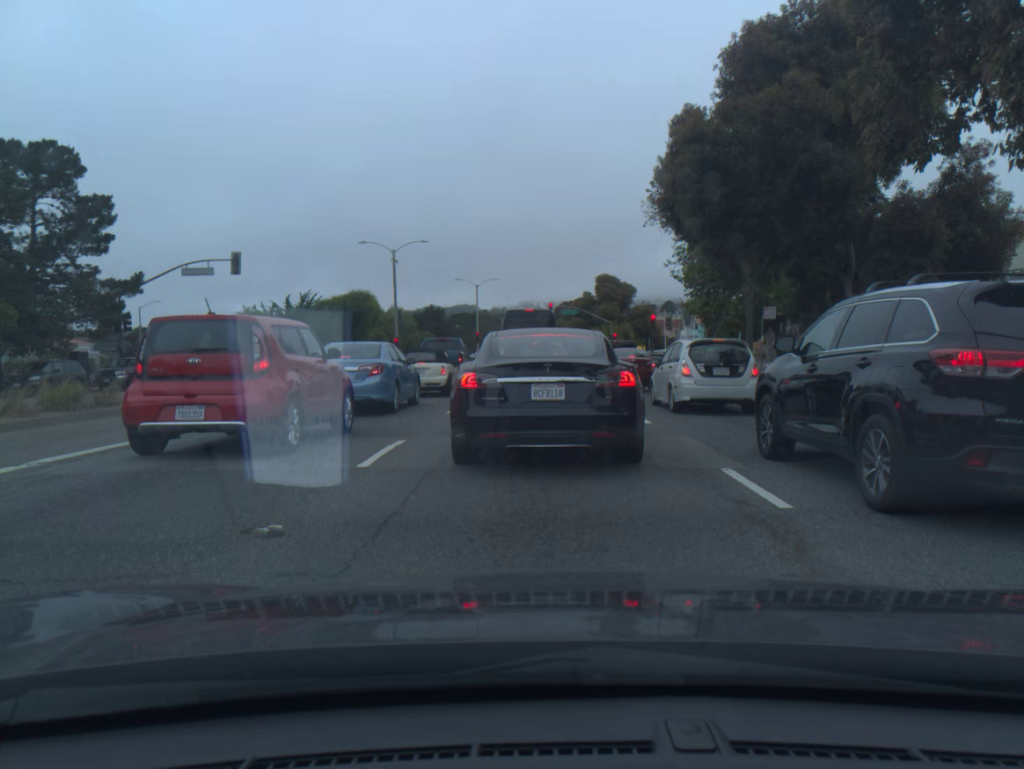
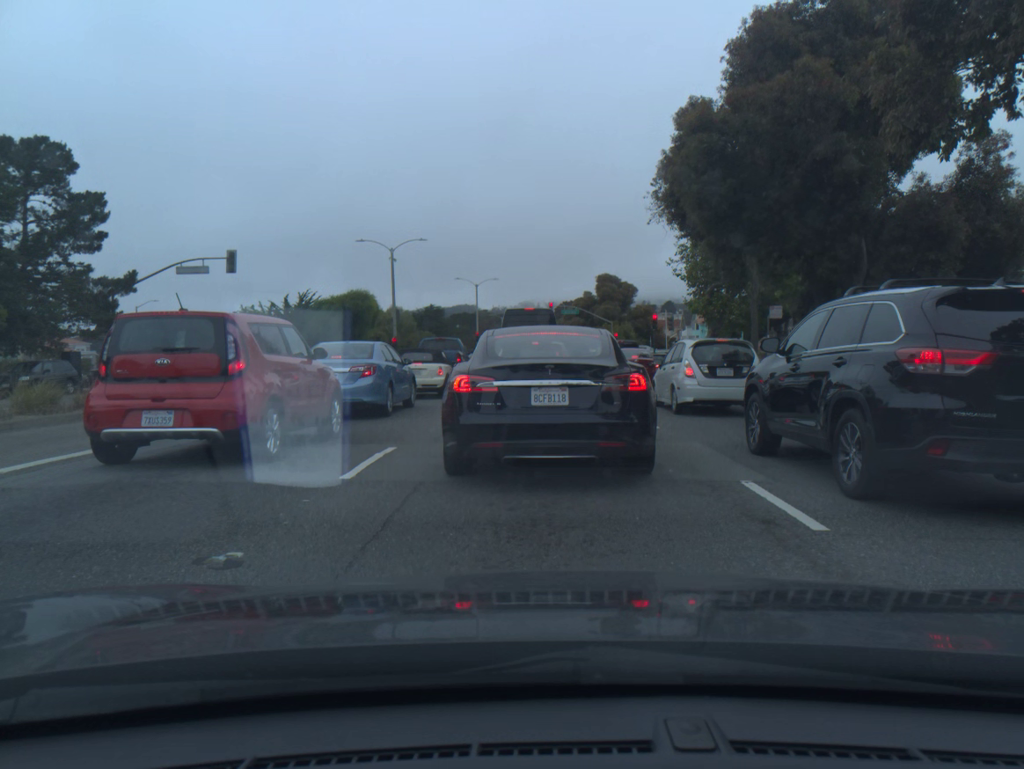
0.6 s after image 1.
(0.0, +0.7) m; 0°
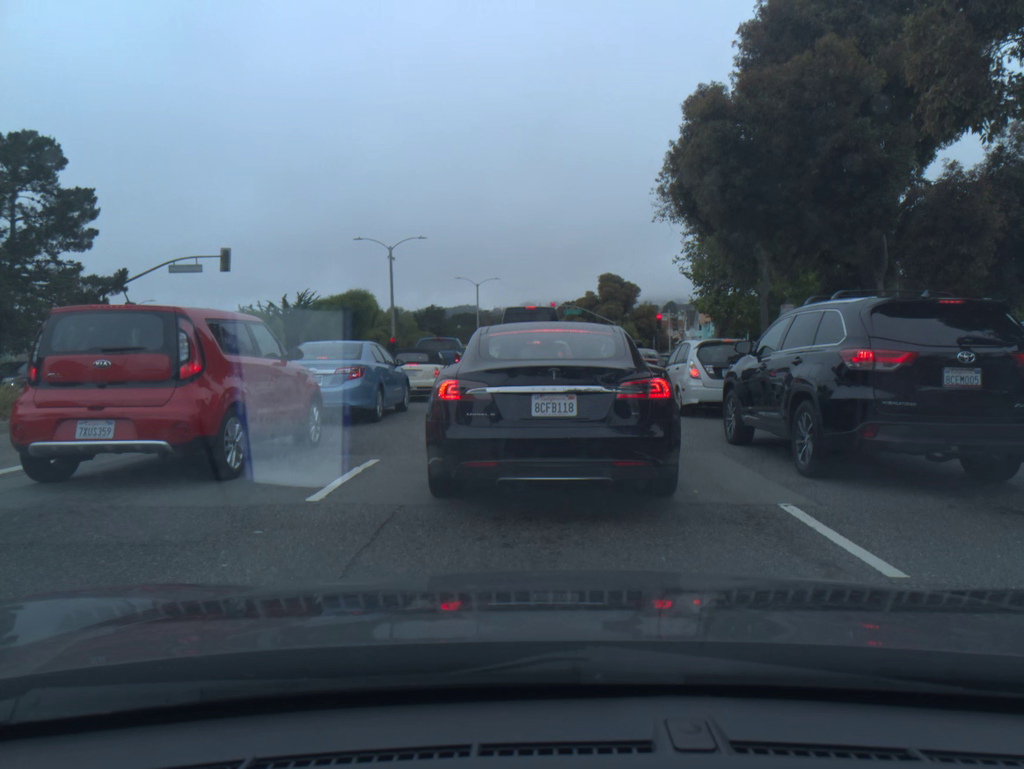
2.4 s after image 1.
(0.0, +1.1) m; 0°
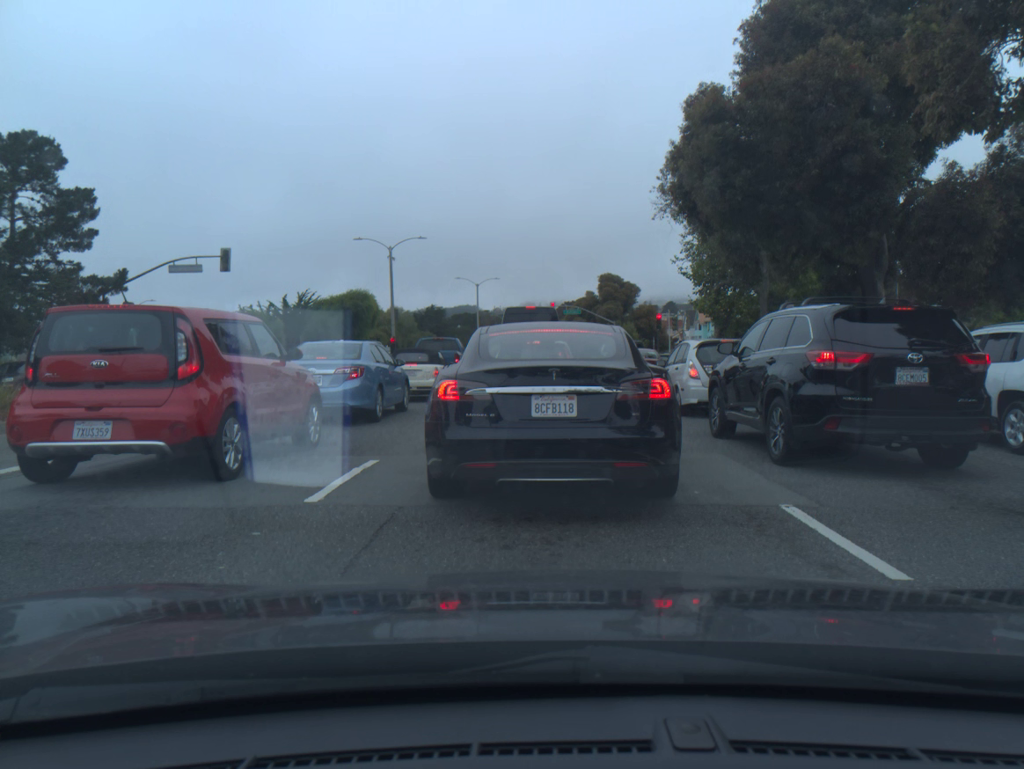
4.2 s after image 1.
(0.0, +0.1) m; 0°
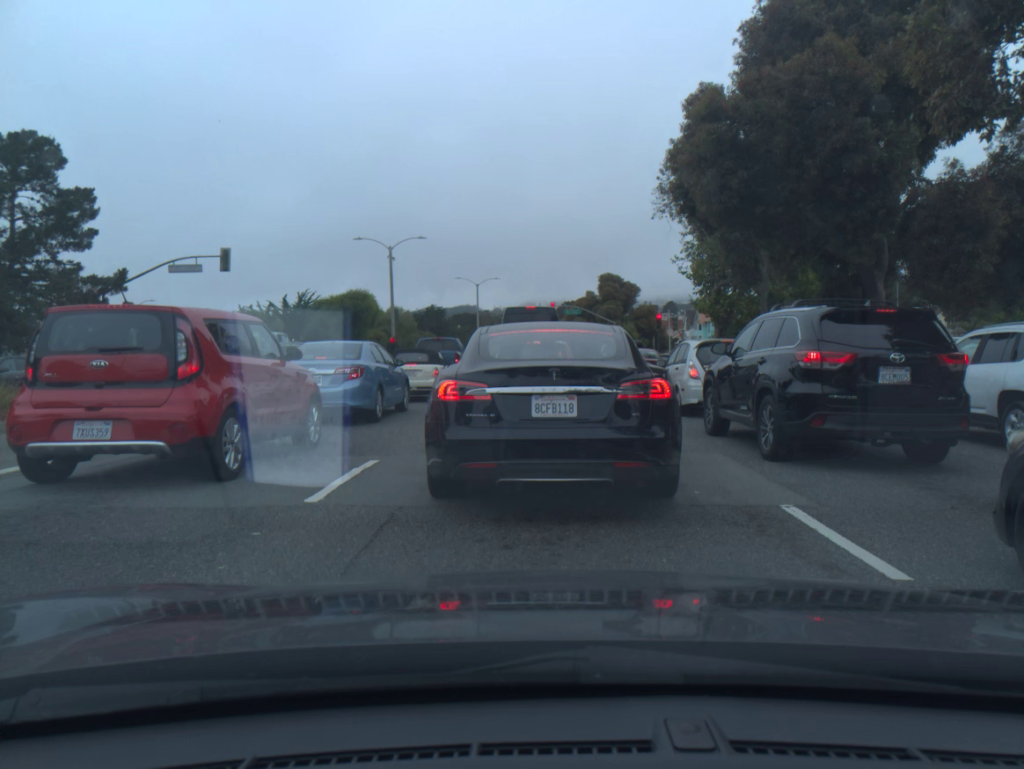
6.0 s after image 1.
(0.0, +0.1) m; 0°
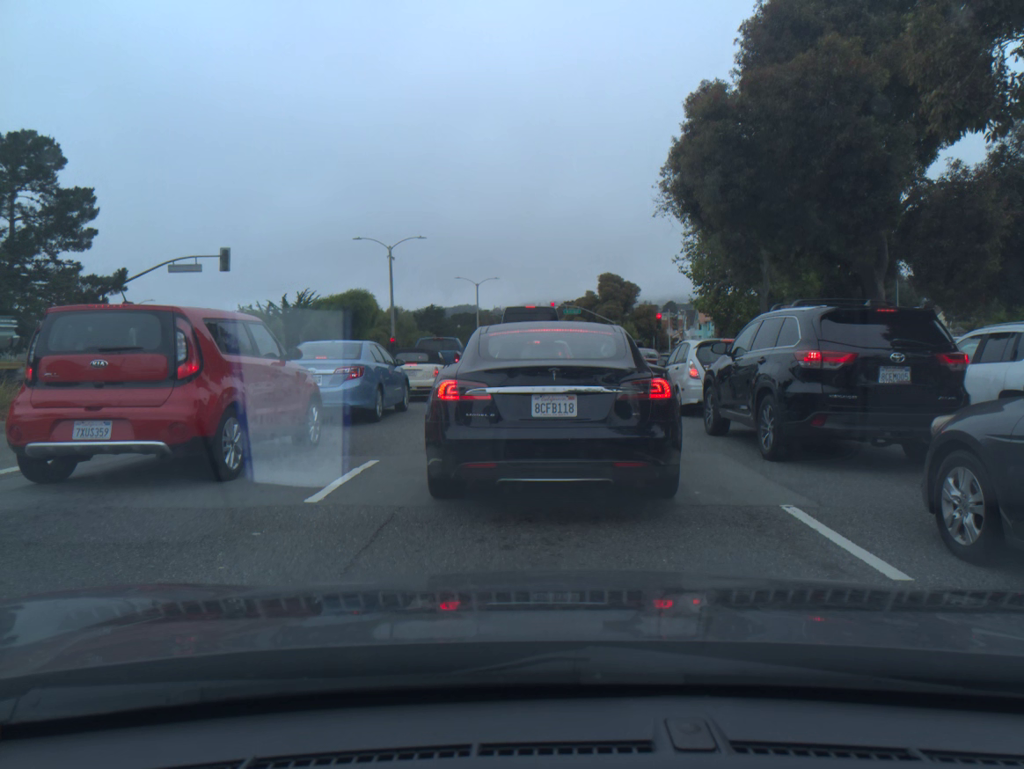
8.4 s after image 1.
(0.0, 0.0) m; 0°
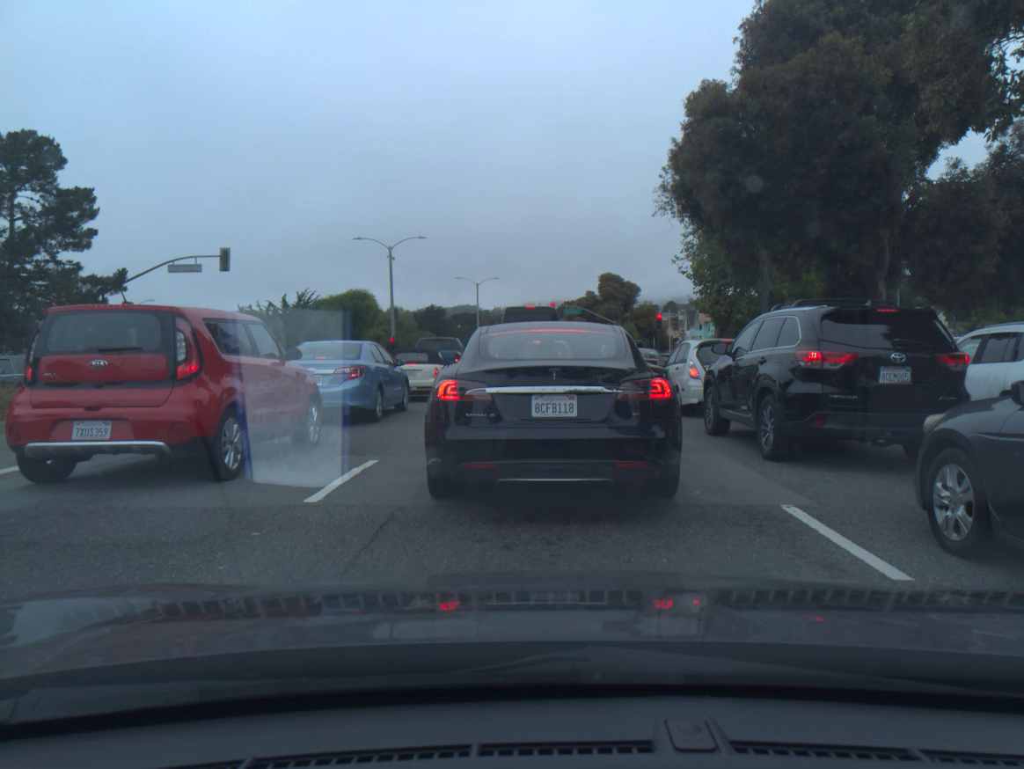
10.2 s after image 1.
(0.0, 0.0) m; 0°
